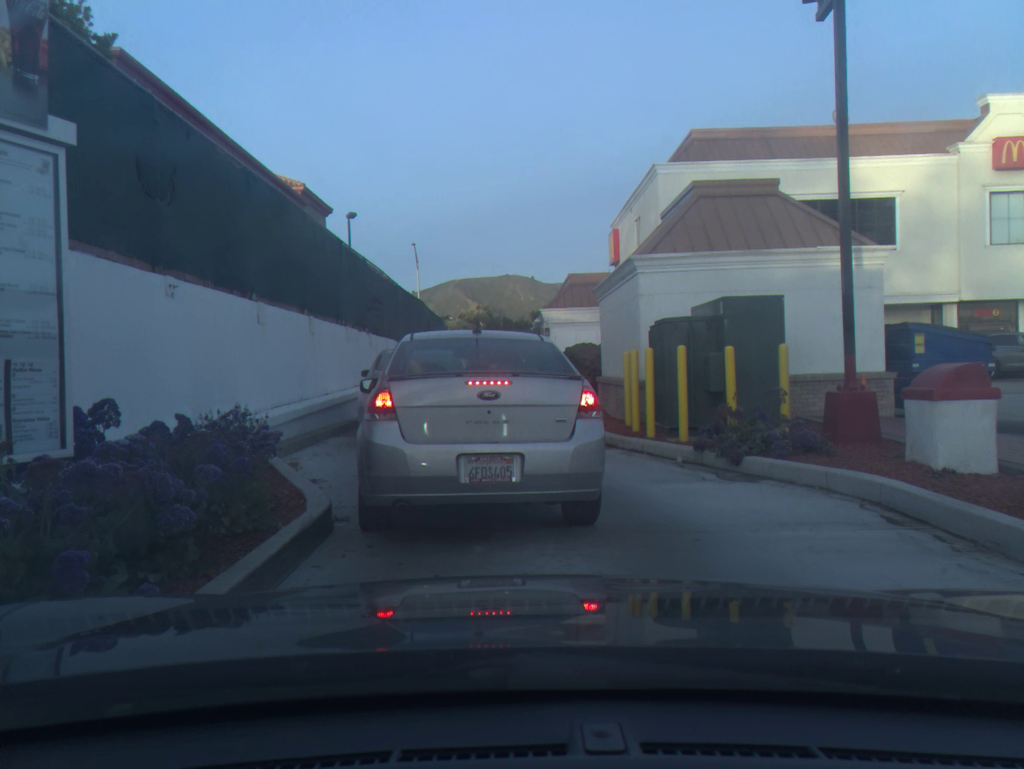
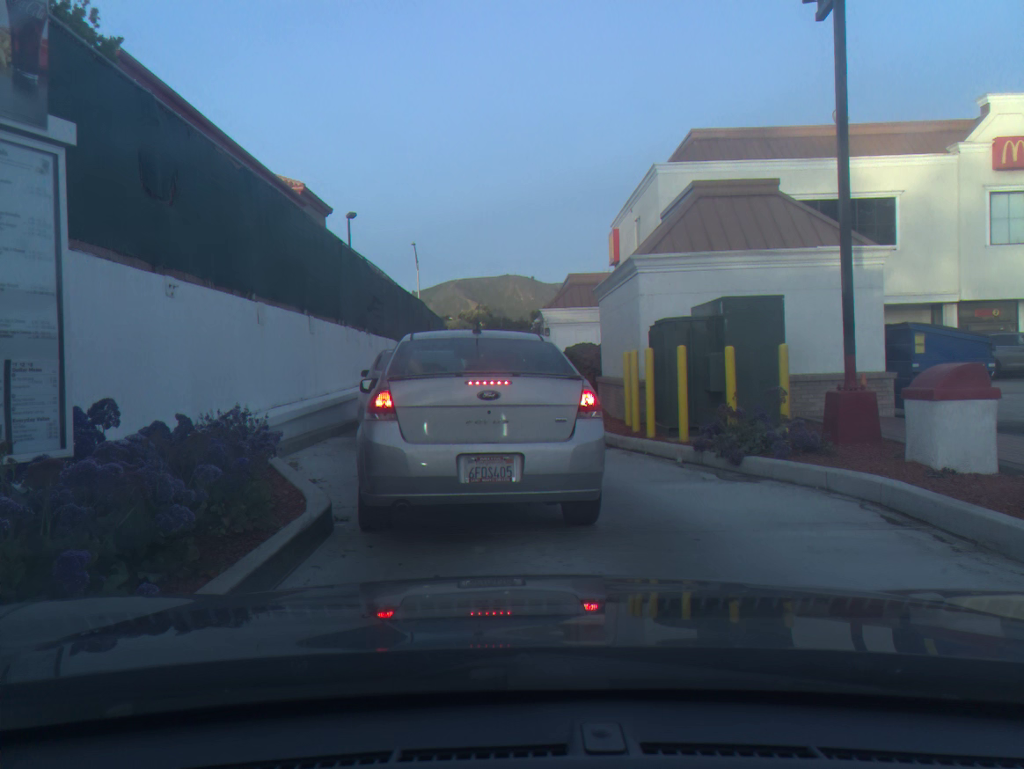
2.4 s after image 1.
(0.0, 0.0) m; 0°
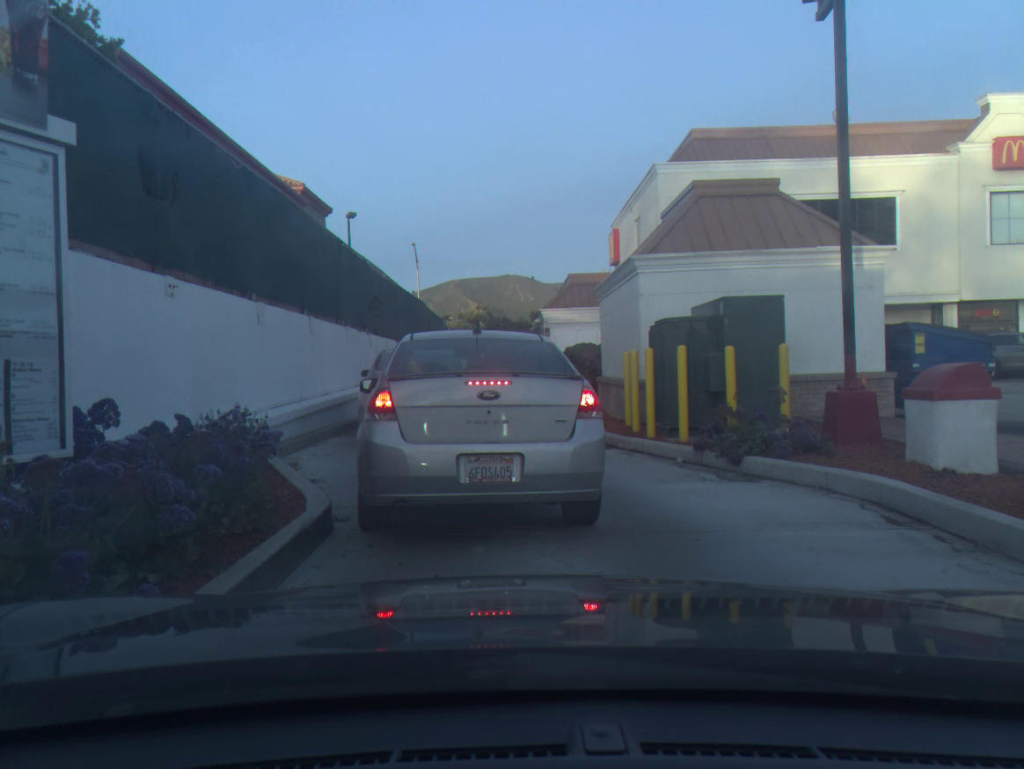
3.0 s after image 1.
(0.0, 0.0) m; 0°
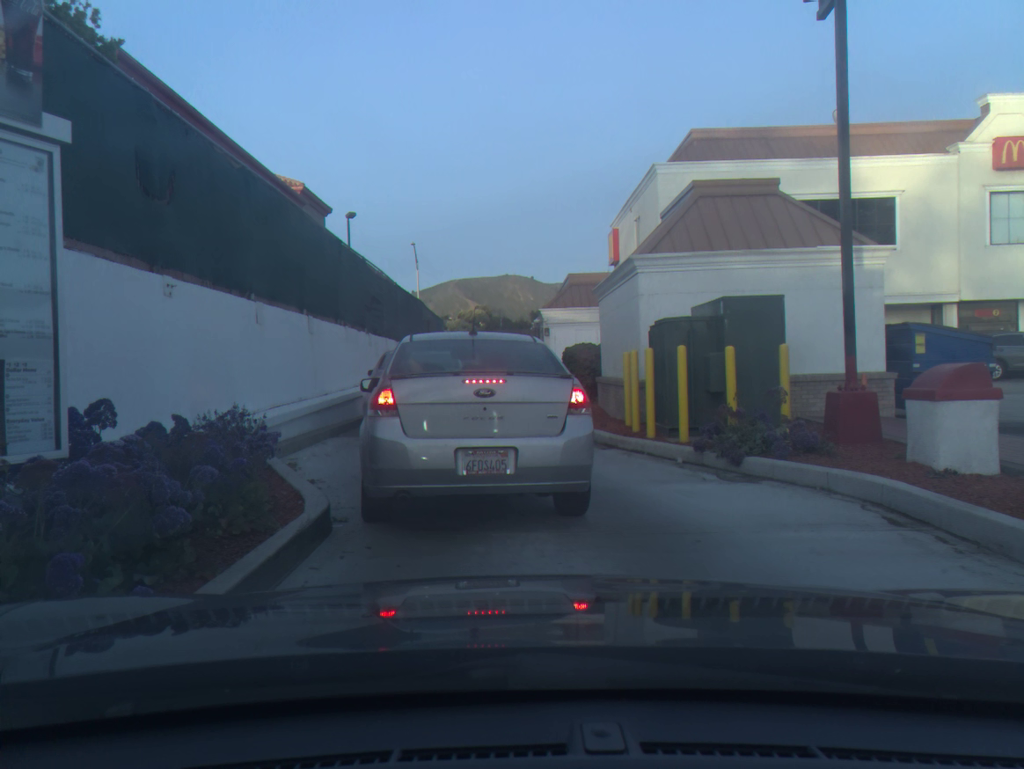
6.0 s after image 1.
(0.0, 0.0) m; 0°
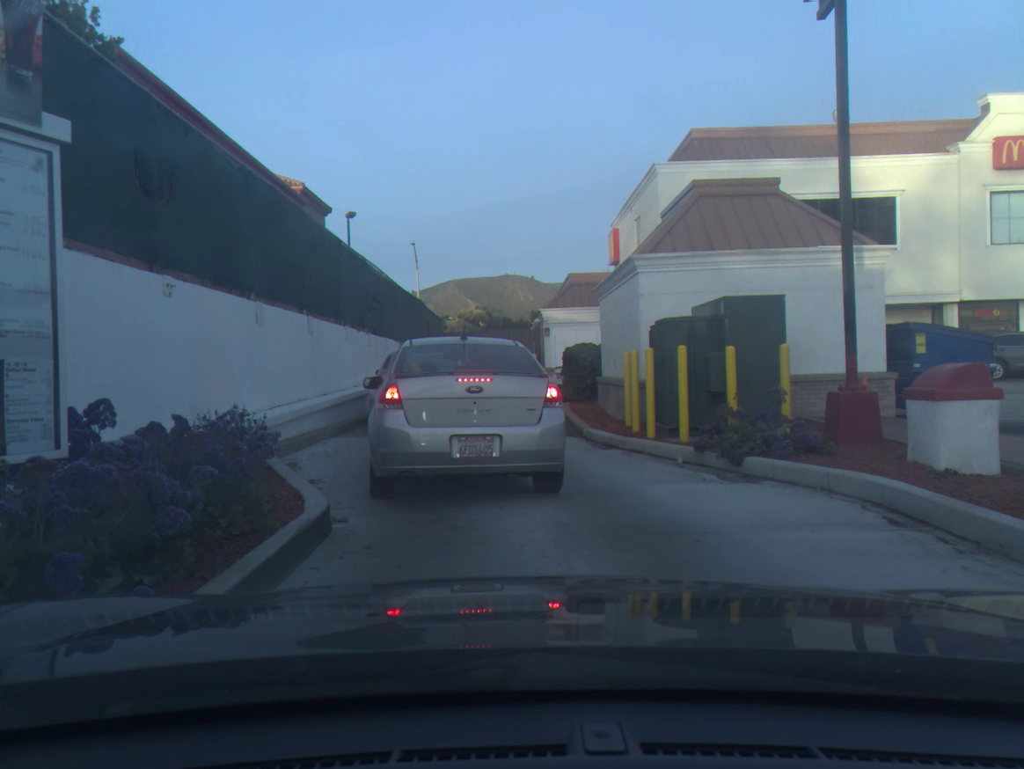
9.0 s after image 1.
(0.0, 0.0) m; 0°
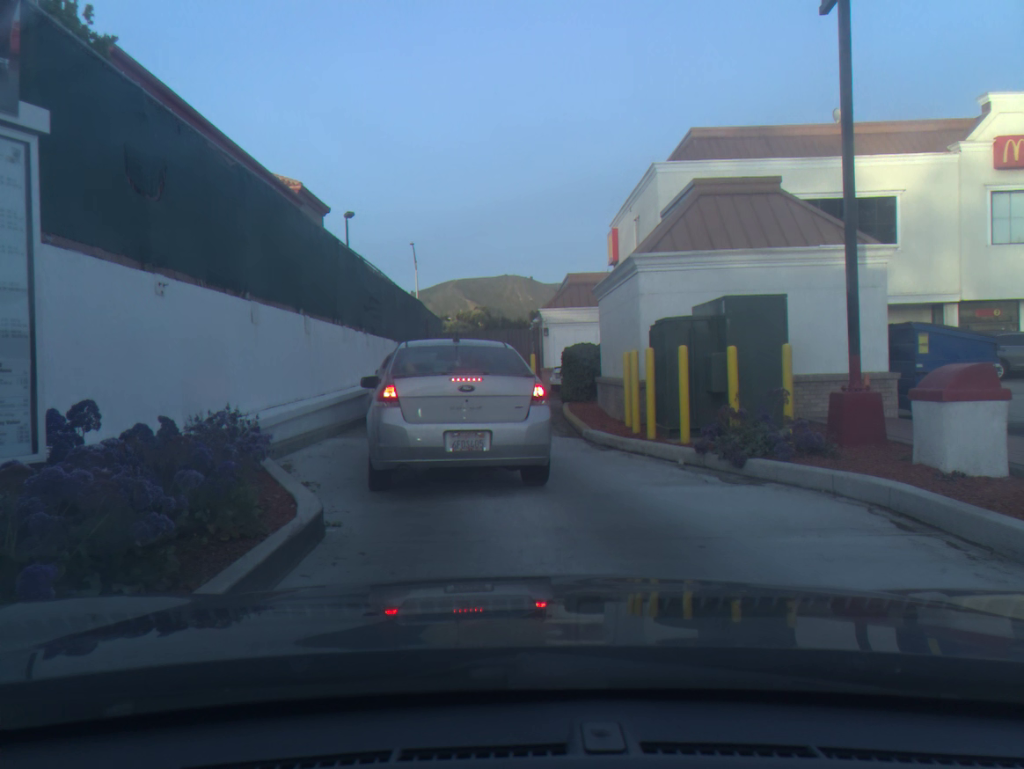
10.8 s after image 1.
(0.0, +0.2) m; 0°
